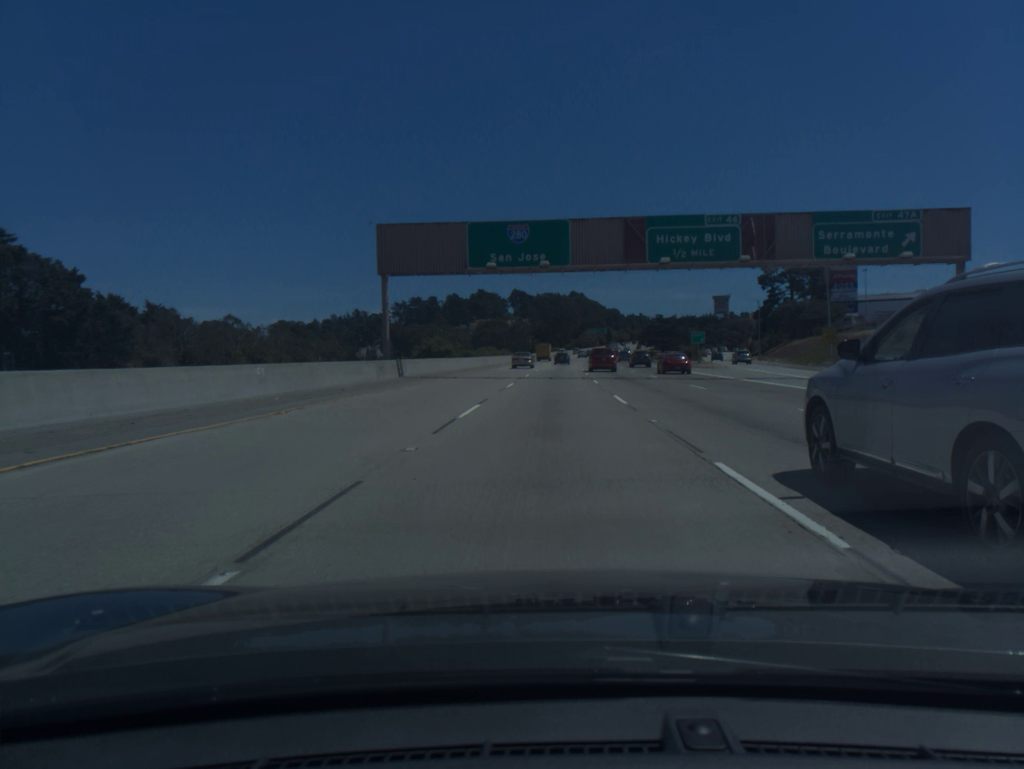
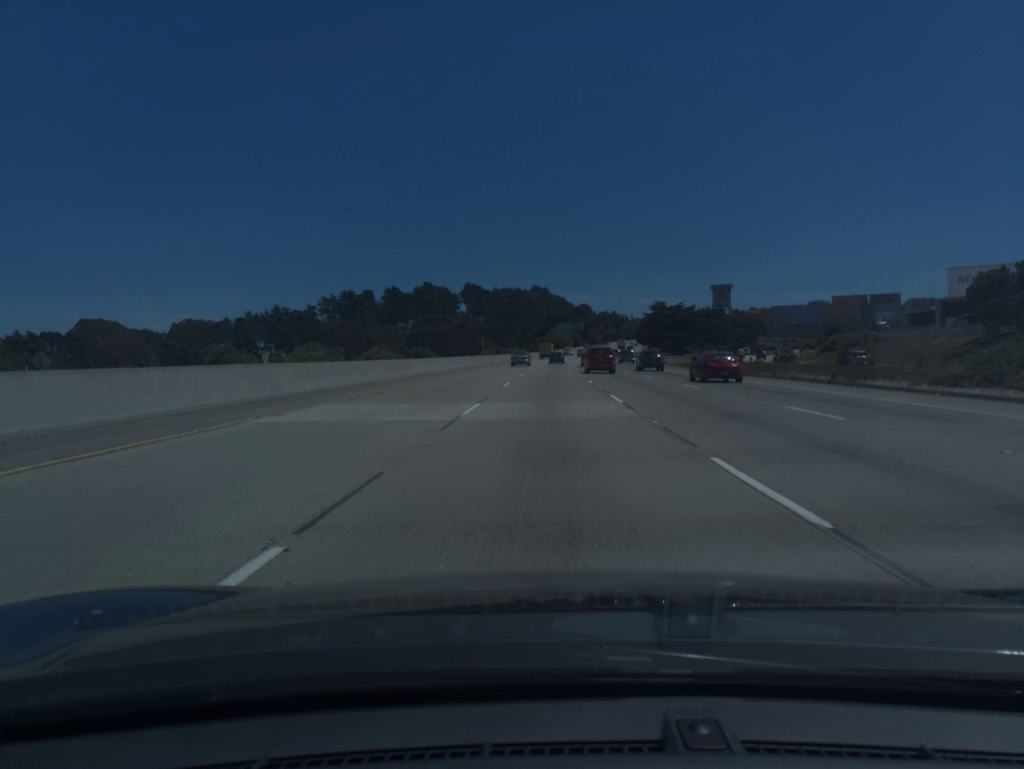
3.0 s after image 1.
(+2.1, +87.5) m; +3°
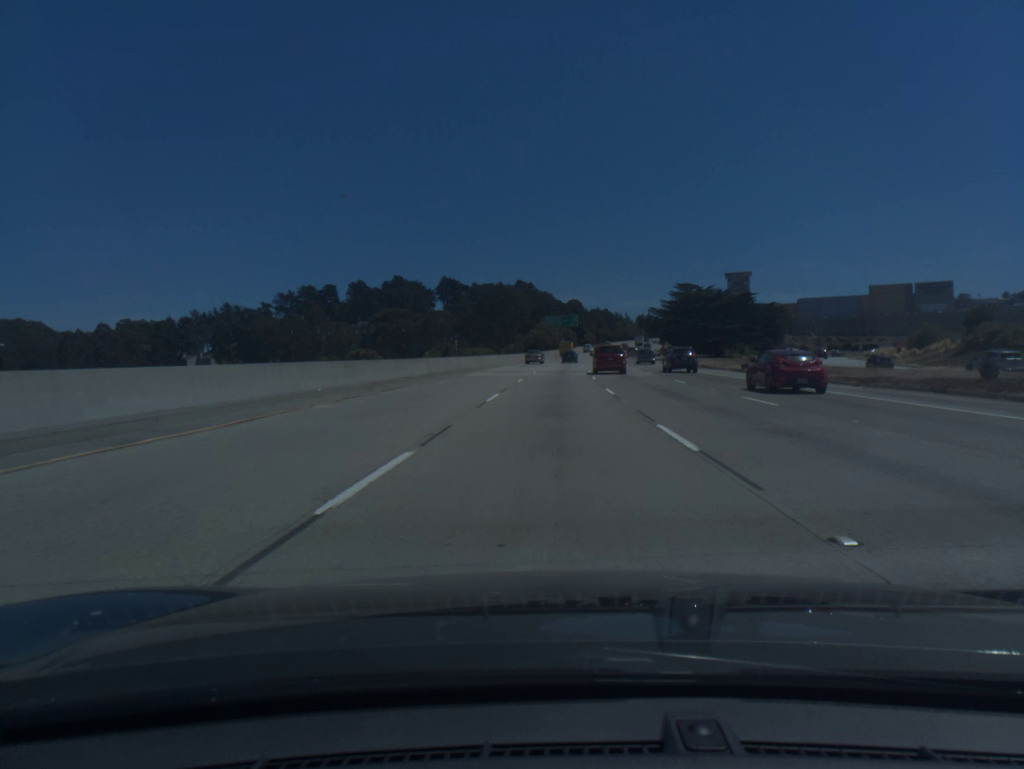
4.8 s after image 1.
(+0.5, +53.8) m; +1°
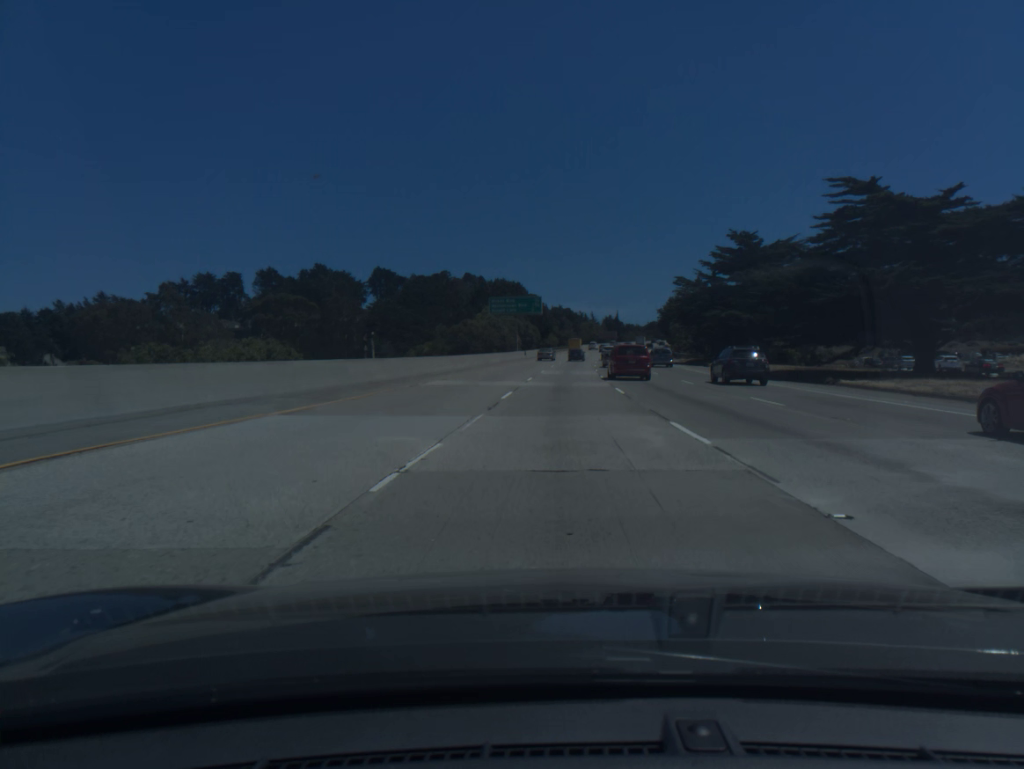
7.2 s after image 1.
(+1.6, +72.6) m; +3°
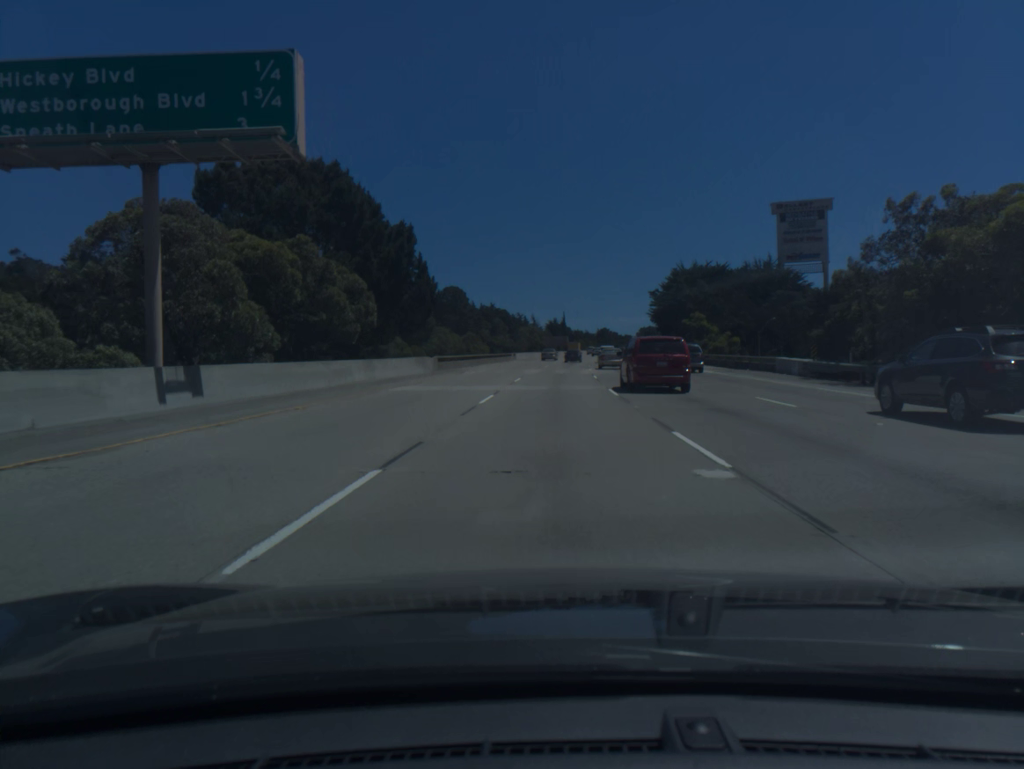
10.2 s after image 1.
(+4.0, +90.4) m; +5°
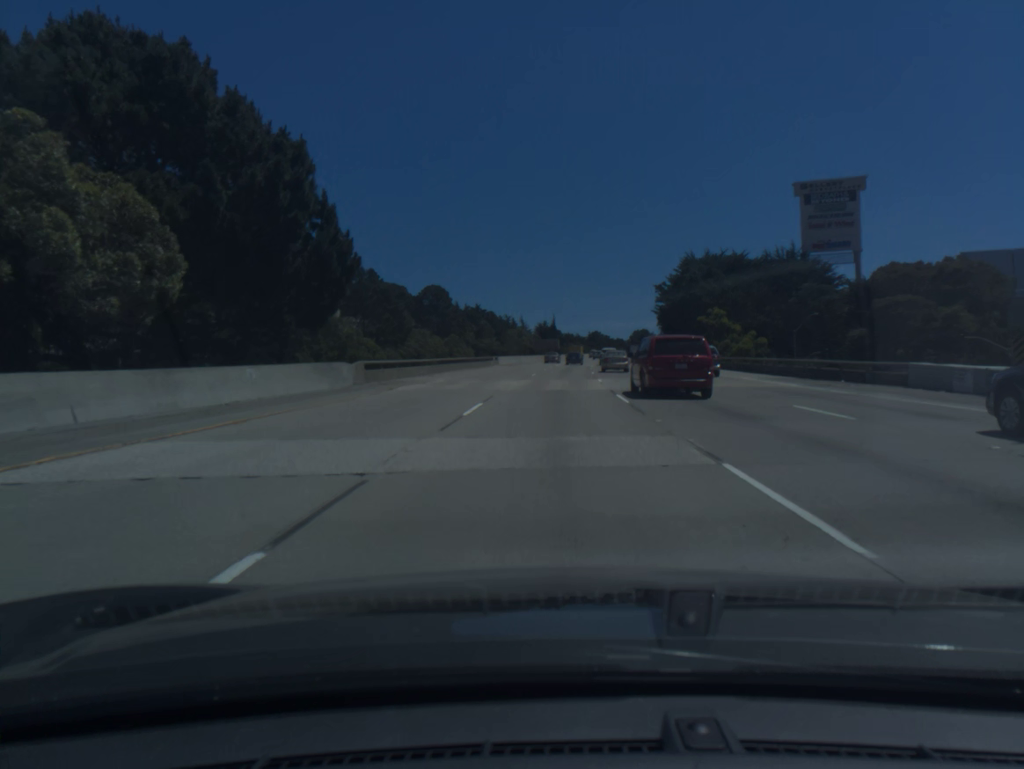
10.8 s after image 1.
(+0.1, +18.1) m; +1°
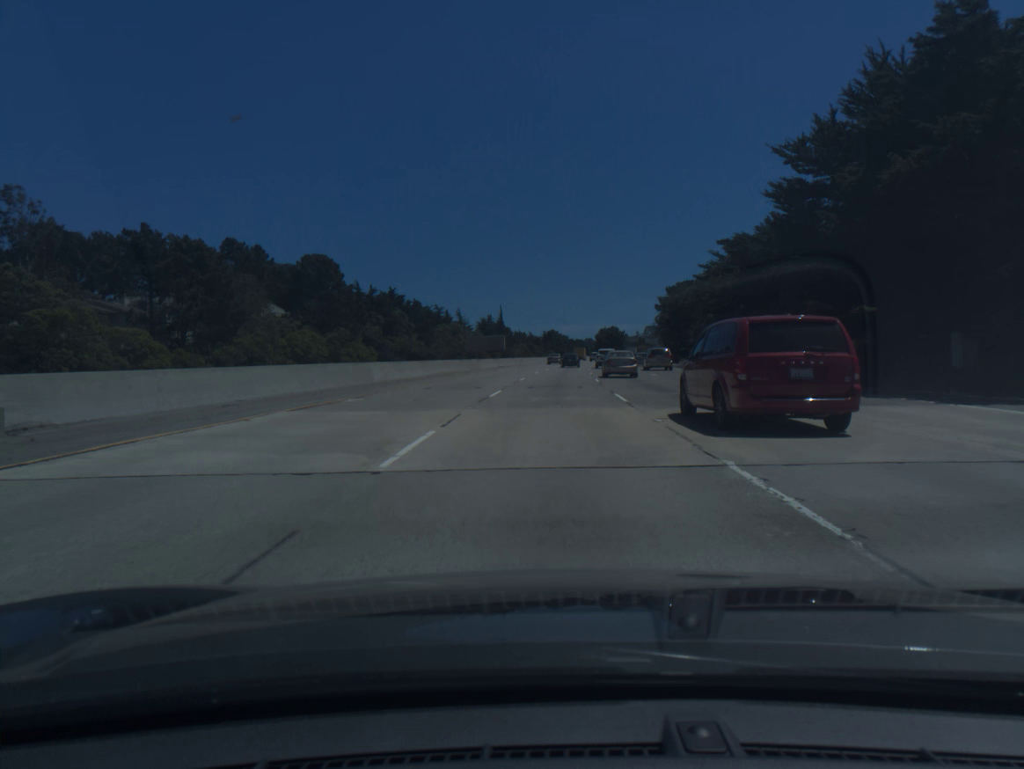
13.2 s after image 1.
(+2.1, +71.9) m; +3°
